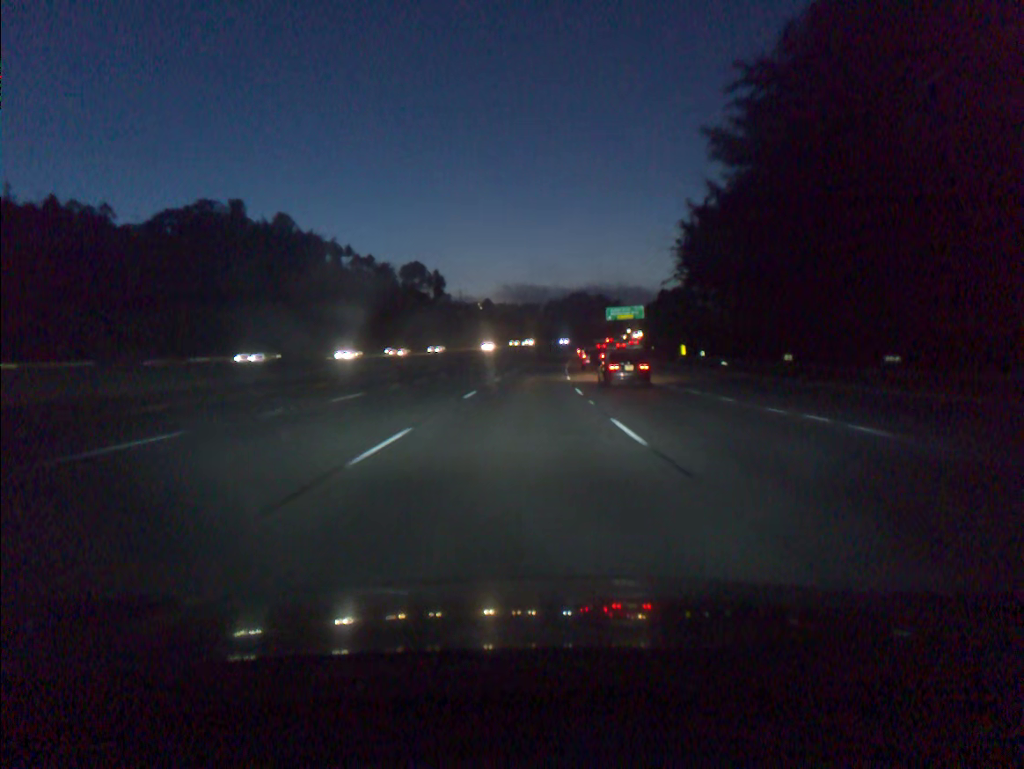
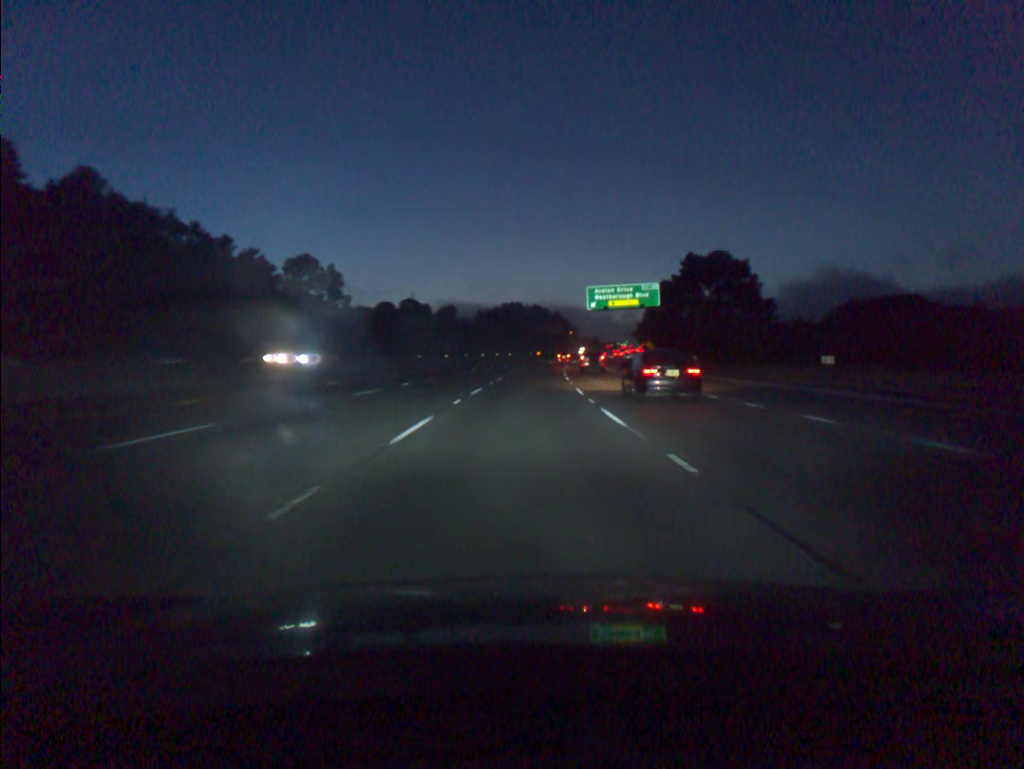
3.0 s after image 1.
(+3.7, +84.8) m; +5°
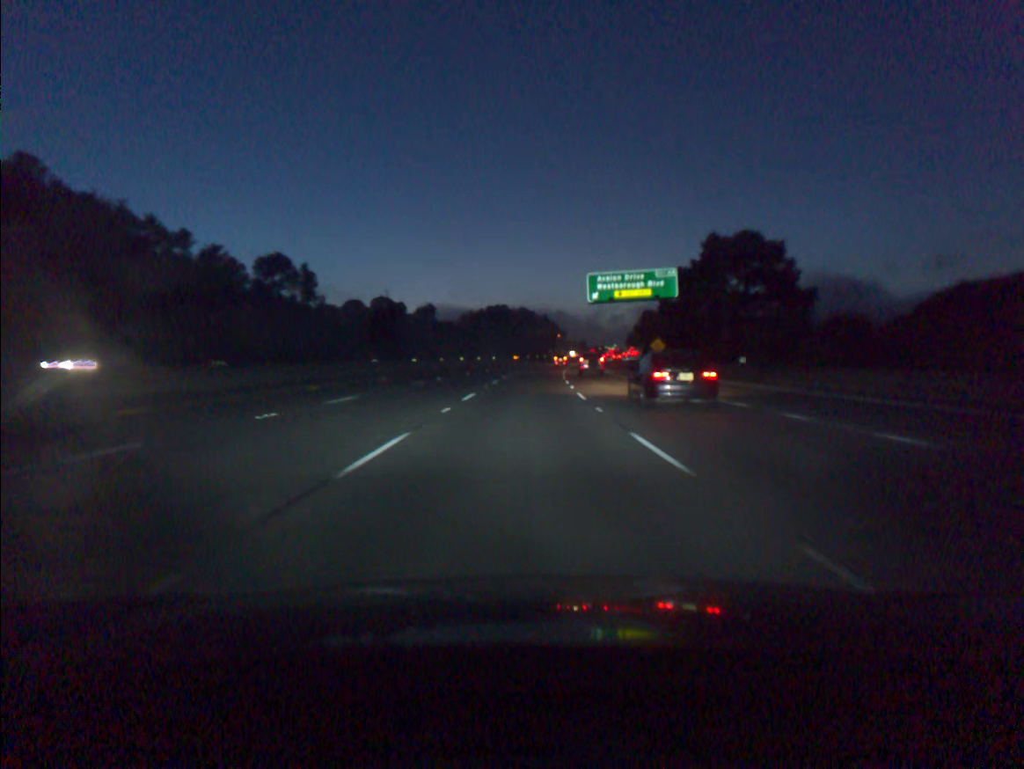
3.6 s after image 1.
(+0.2, +17.3) m; +1°
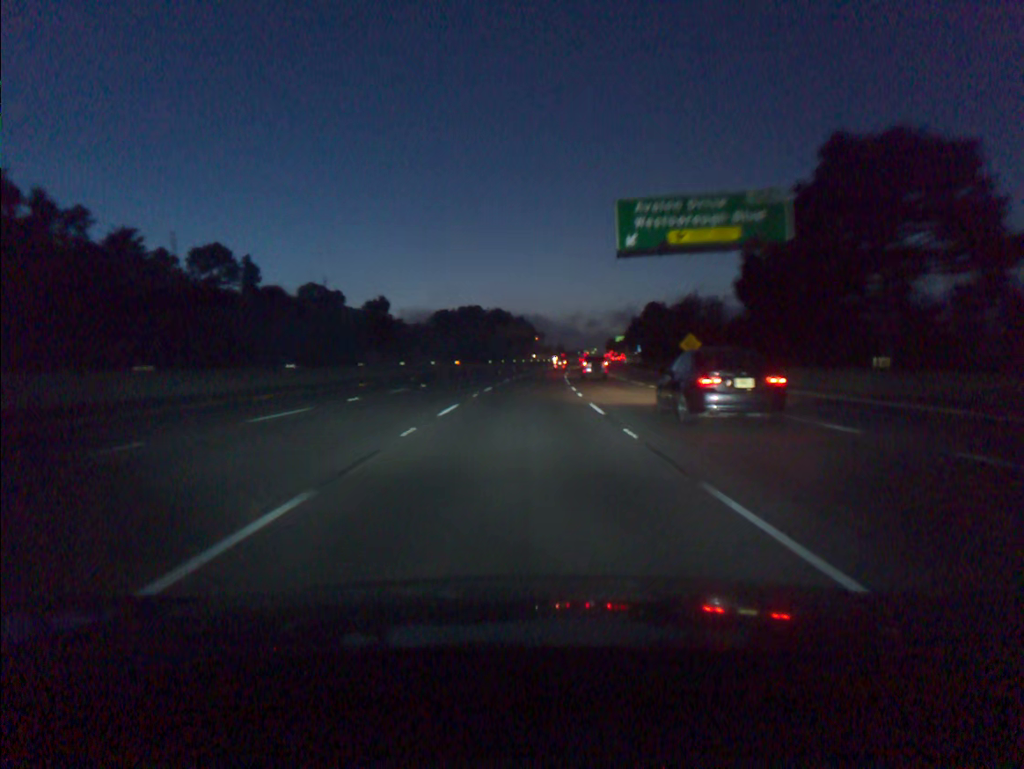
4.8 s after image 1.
(+0.6, +34.8) m; +2°
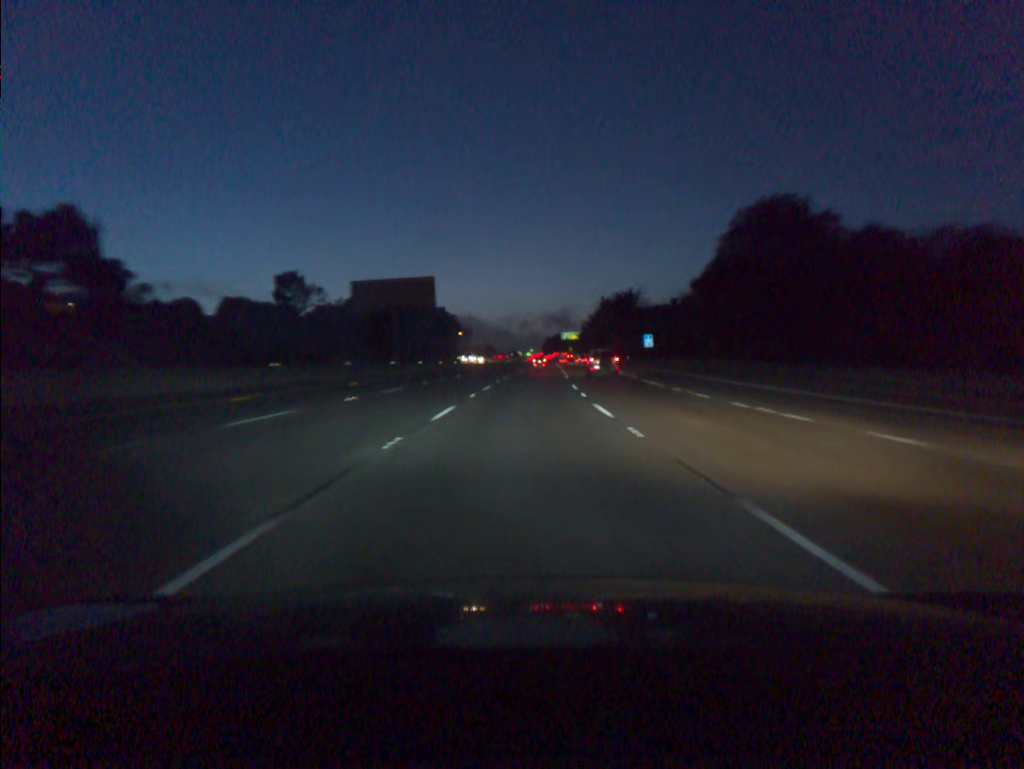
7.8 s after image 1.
(+3.8, +88.6) m; +5°
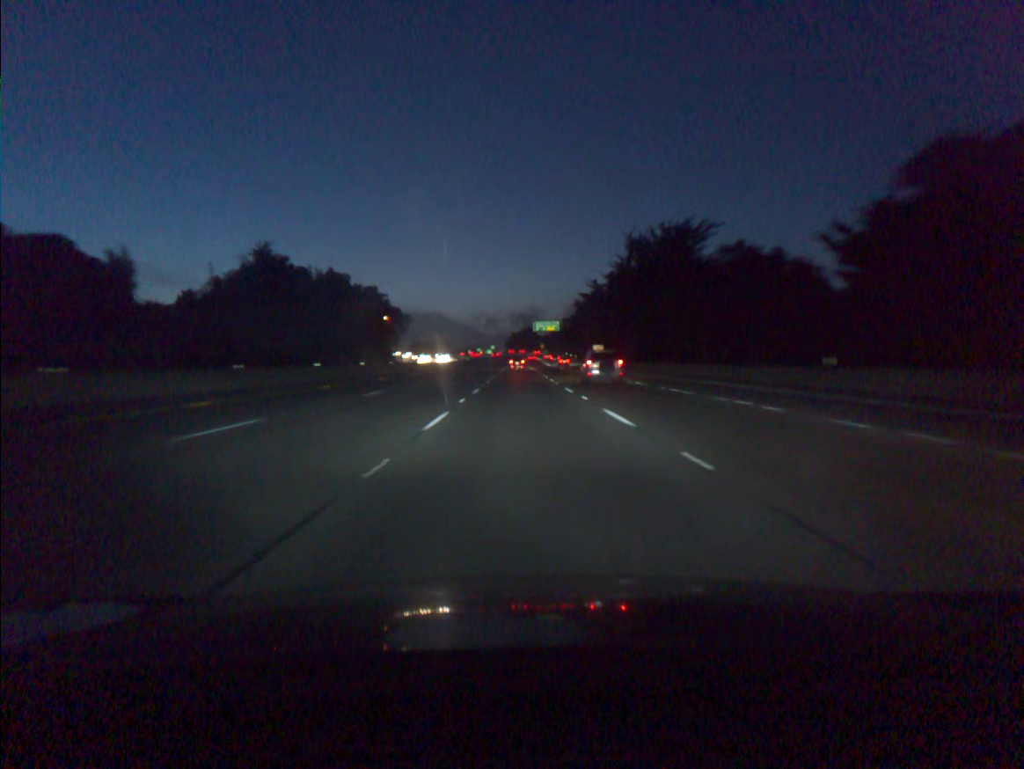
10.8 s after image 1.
(+2.8, +90.0) m; +3°
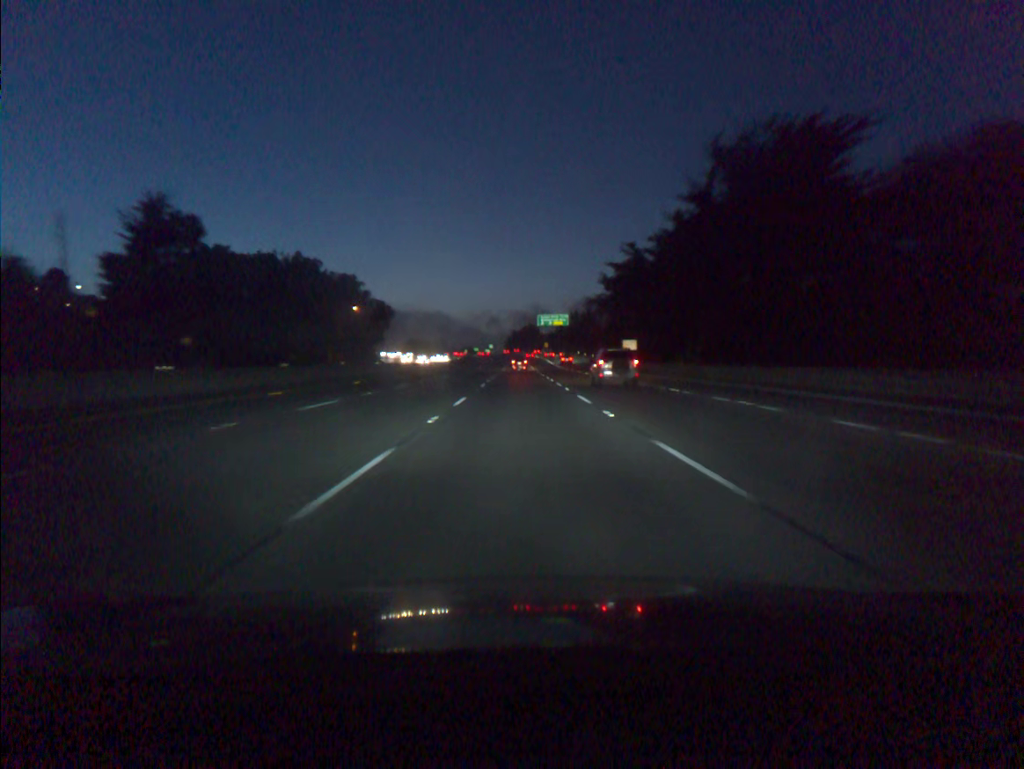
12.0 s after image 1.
(0.0, +36.5) m; 0°
